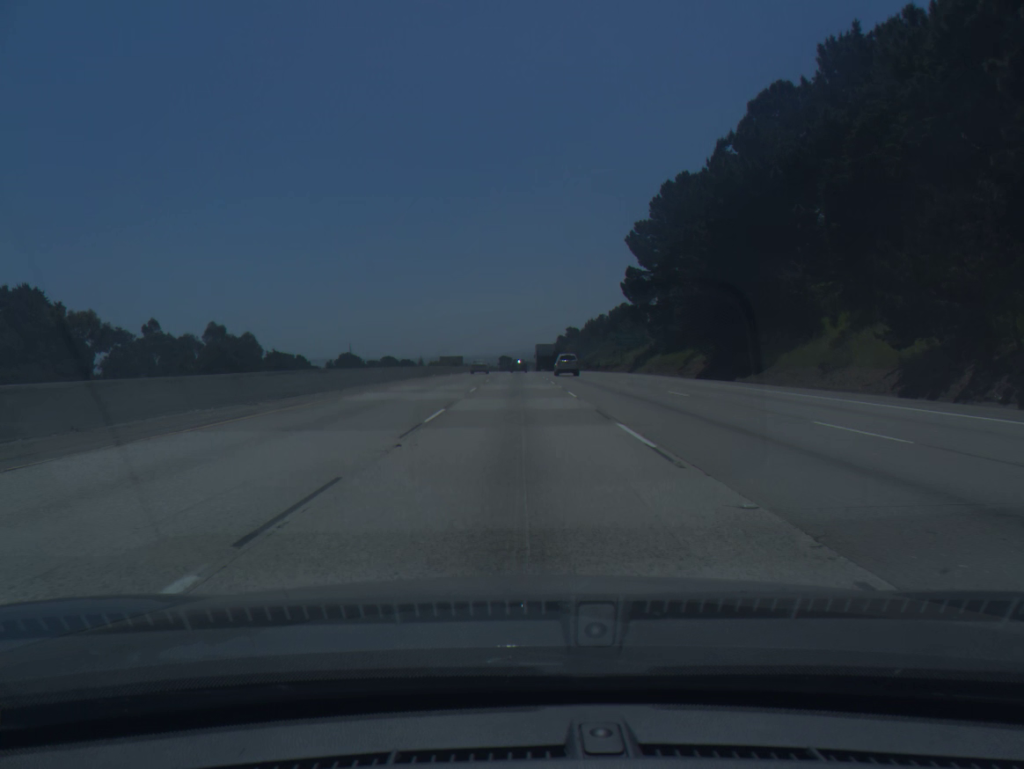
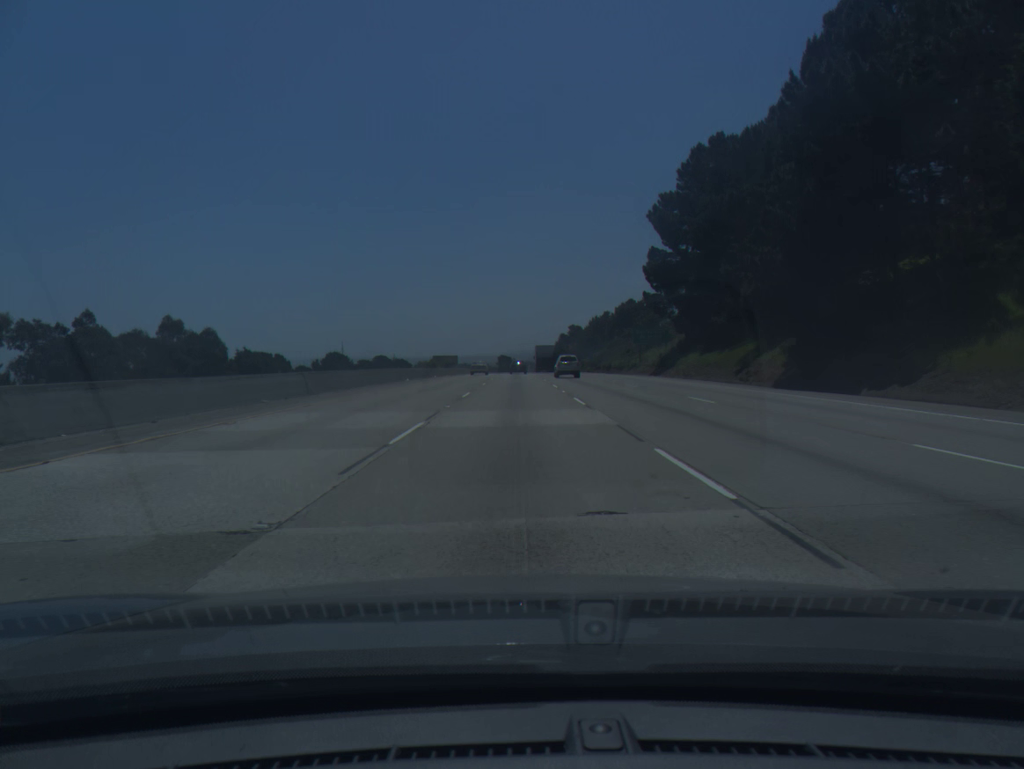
(0.0, +18.5) m; 0°
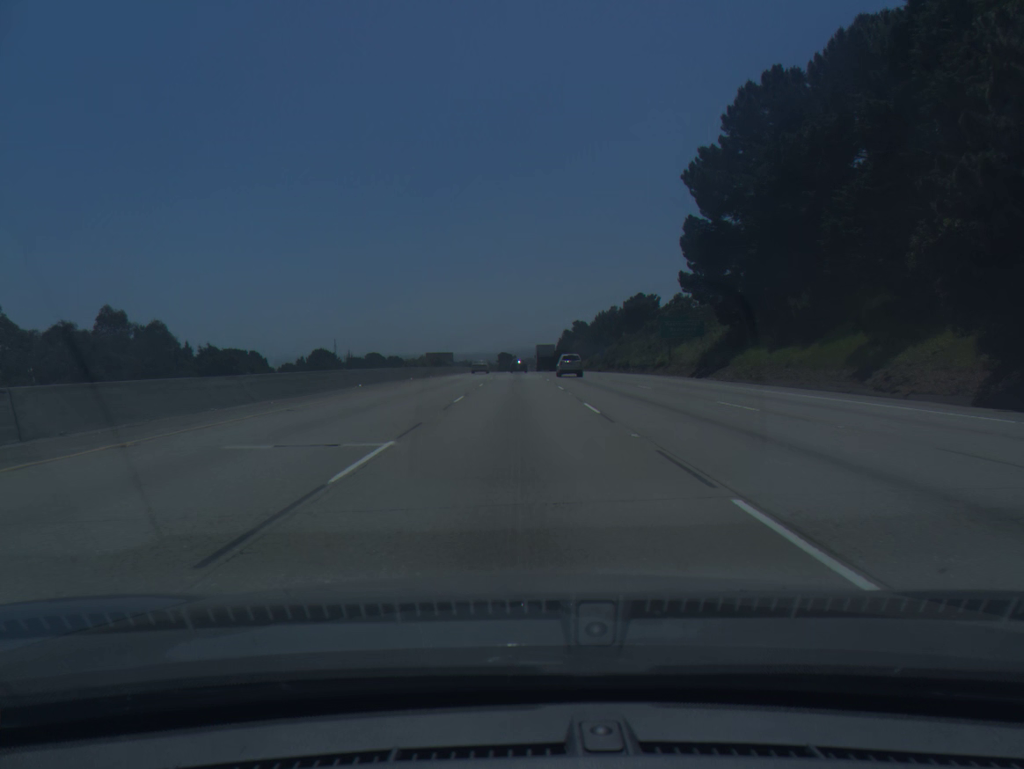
(0.0, +18.5) m; 0°
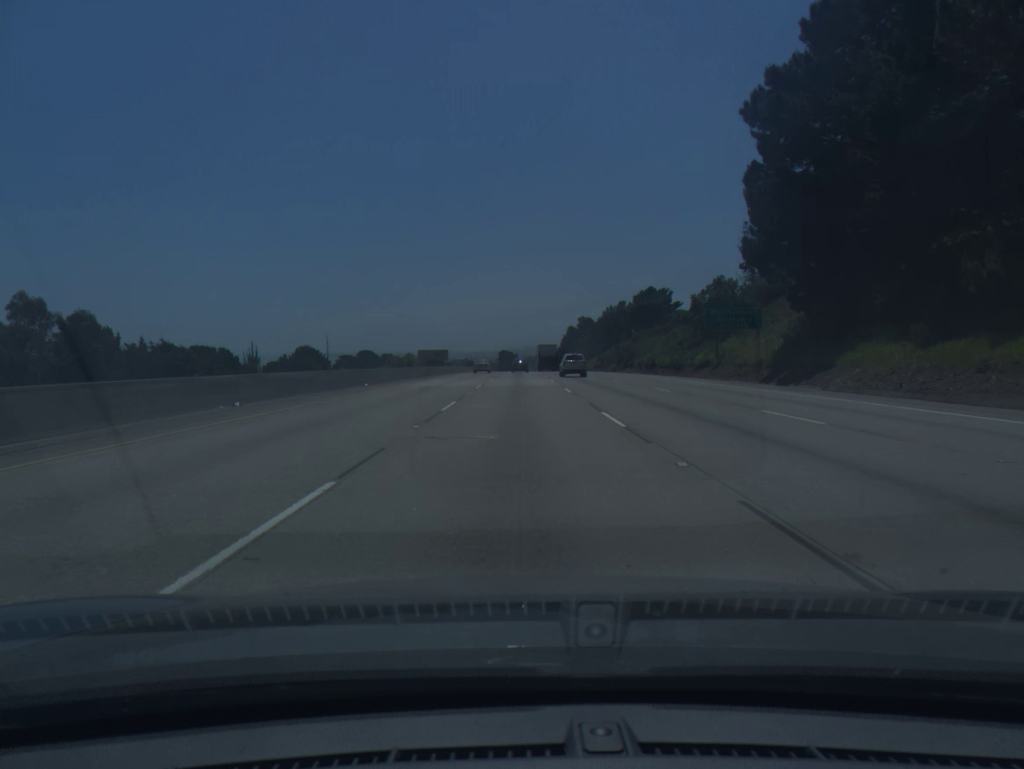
(0.0, +18.5) m; 0°
